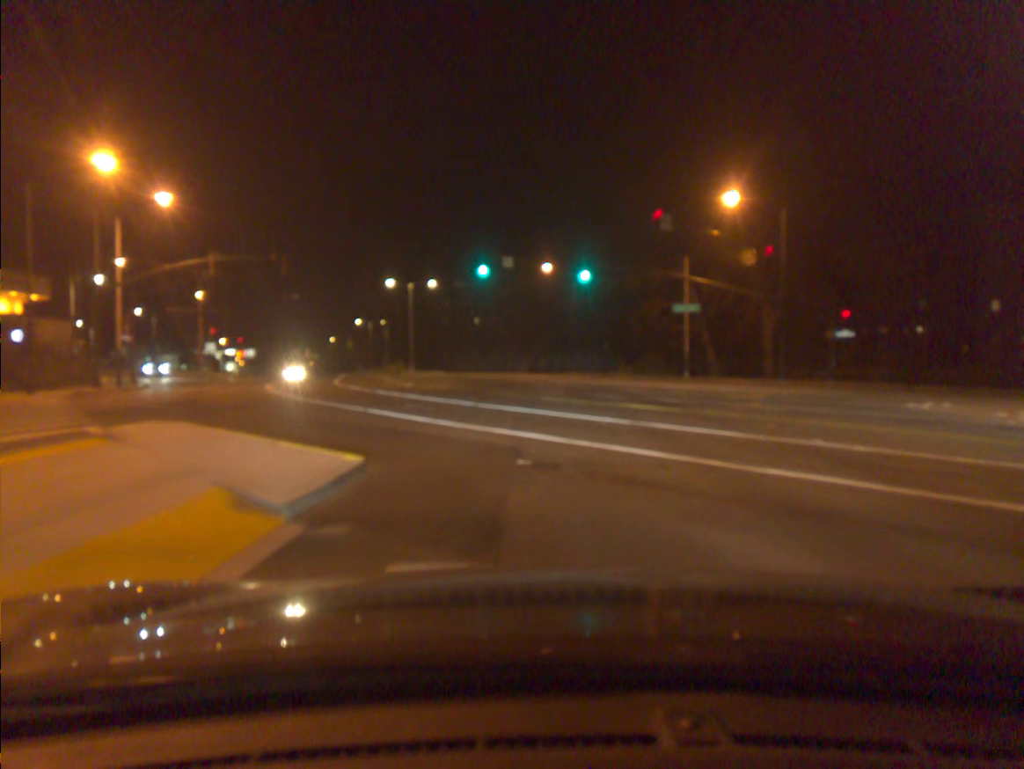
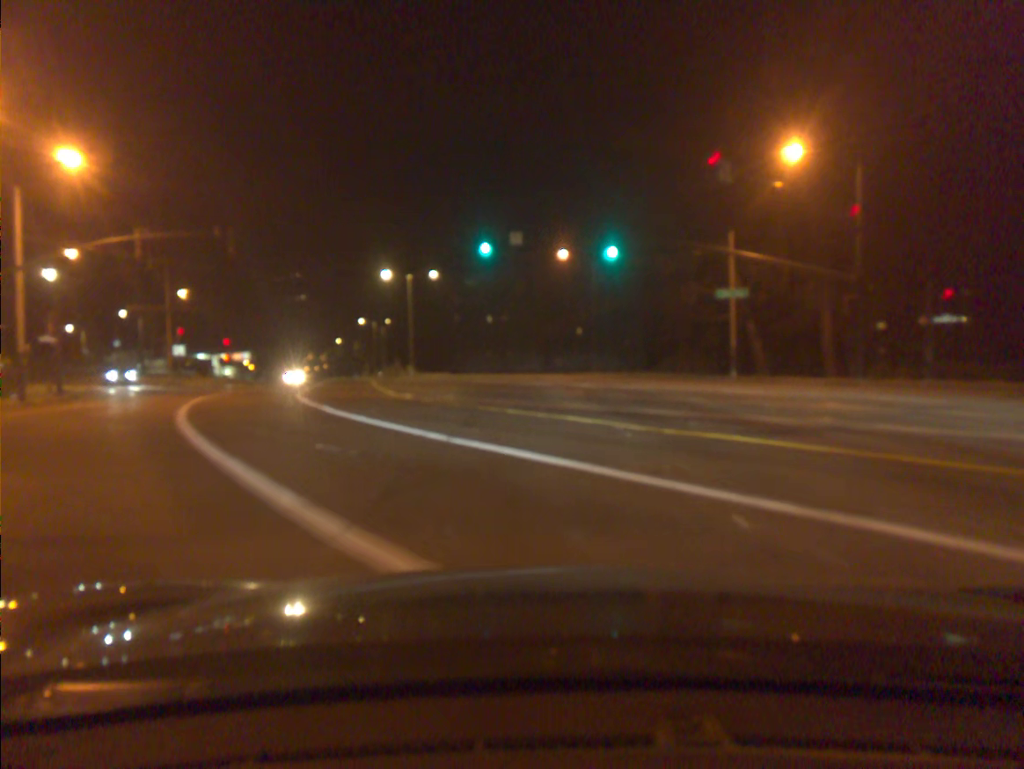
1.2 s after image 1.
(0.0, +9.1) m; -1°
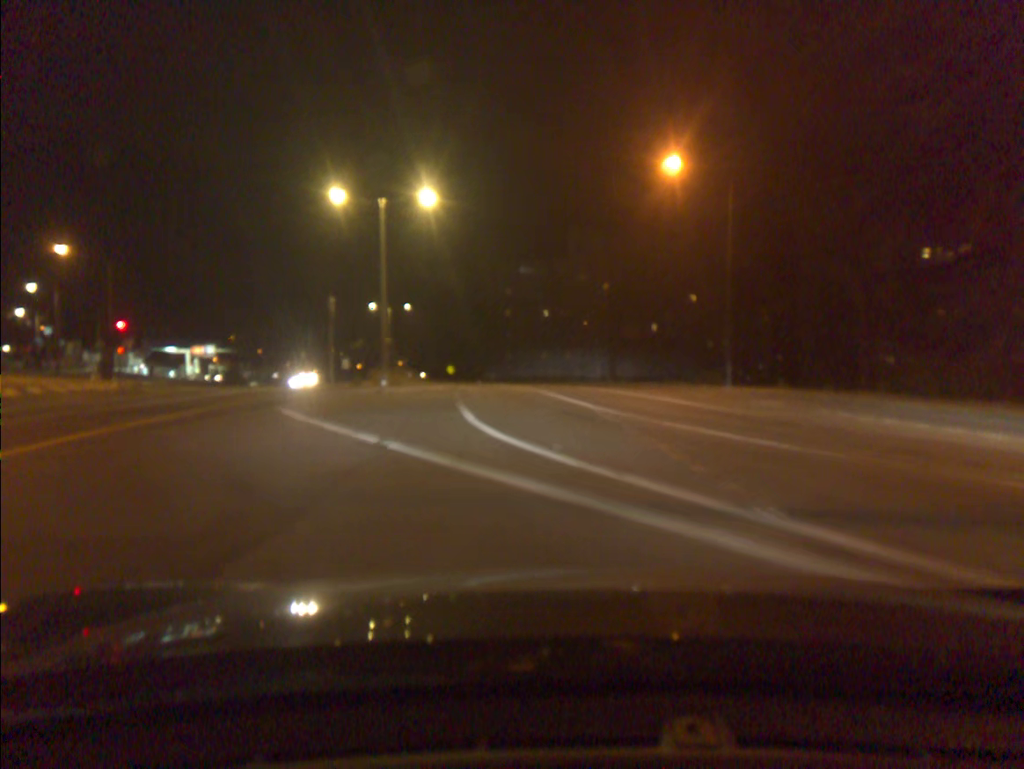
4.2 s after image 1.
(-1.2, +33.6) m; -4°
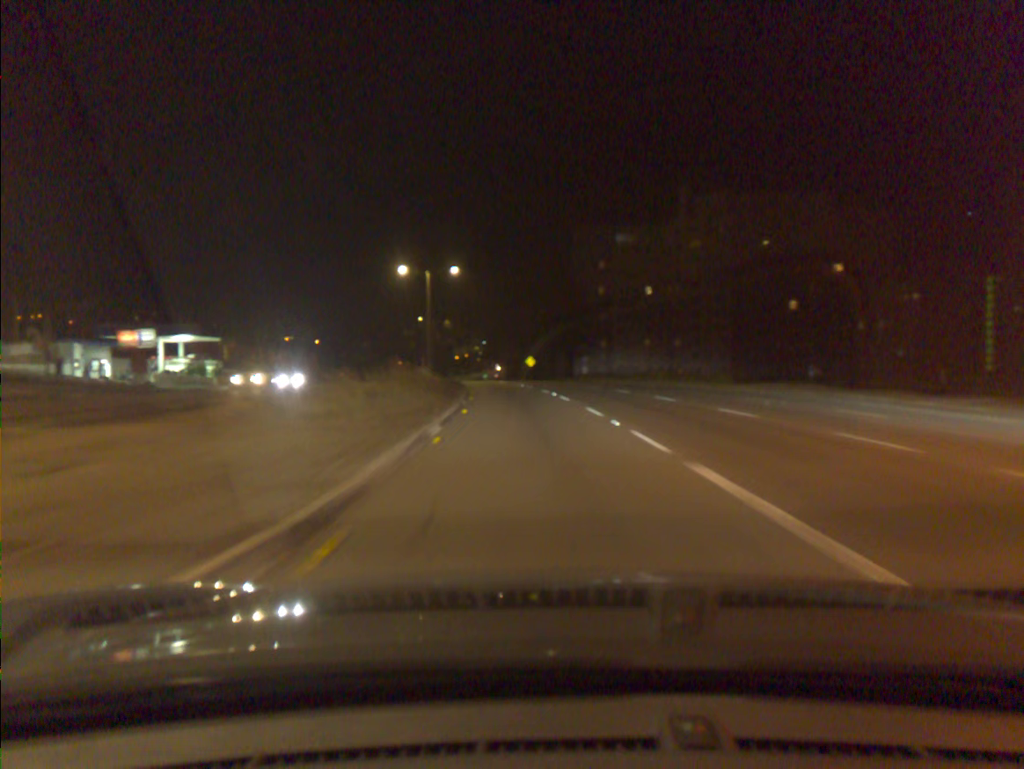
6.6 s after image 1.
(-2.0, +33.7) m; -7°
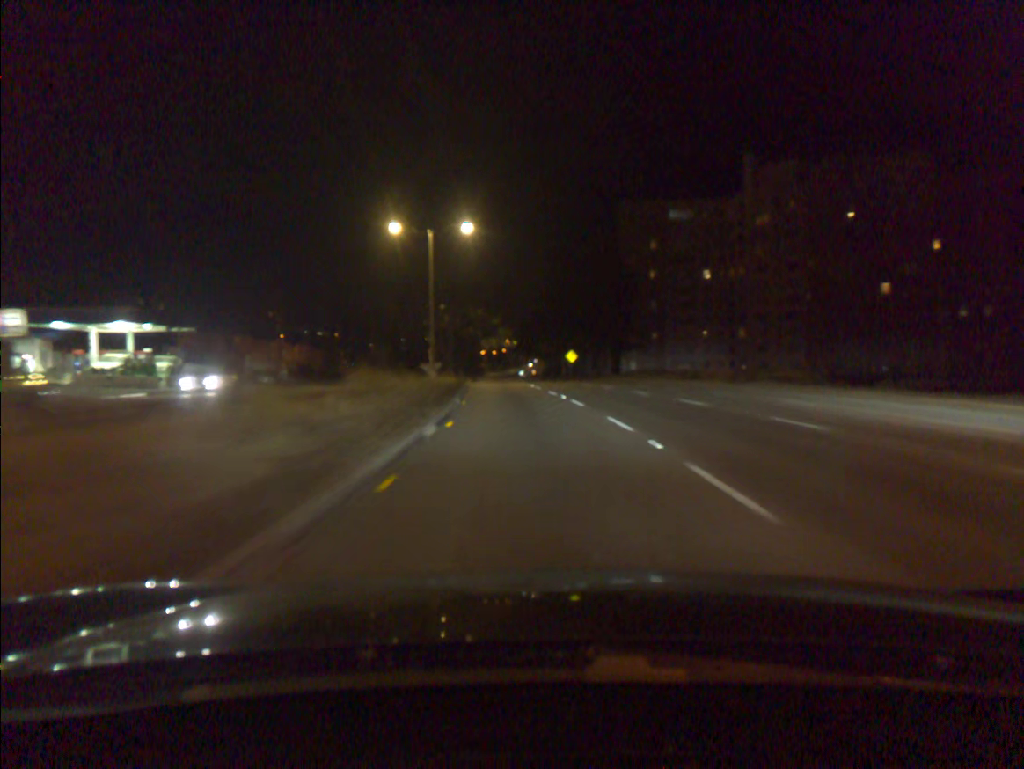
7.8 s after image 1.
(-0.4, +18.9) m; -3°
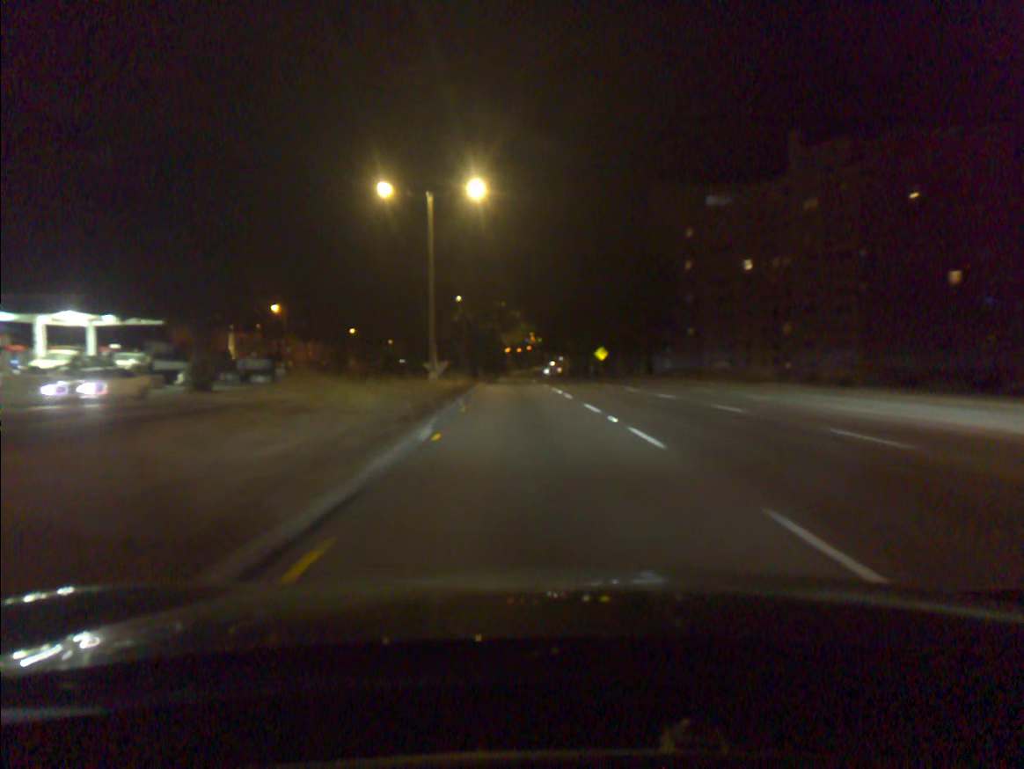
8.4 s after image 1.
(-0.2, +10.0) m; -2°
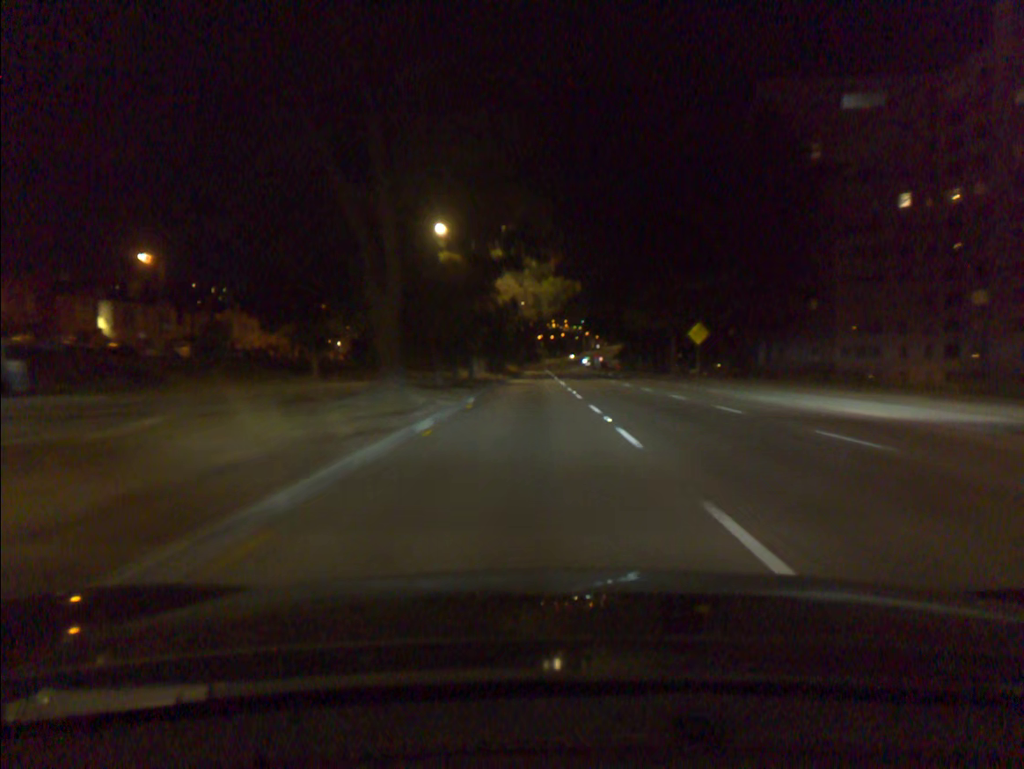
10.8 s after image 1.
(-1.2, +43.9) m; -2°
